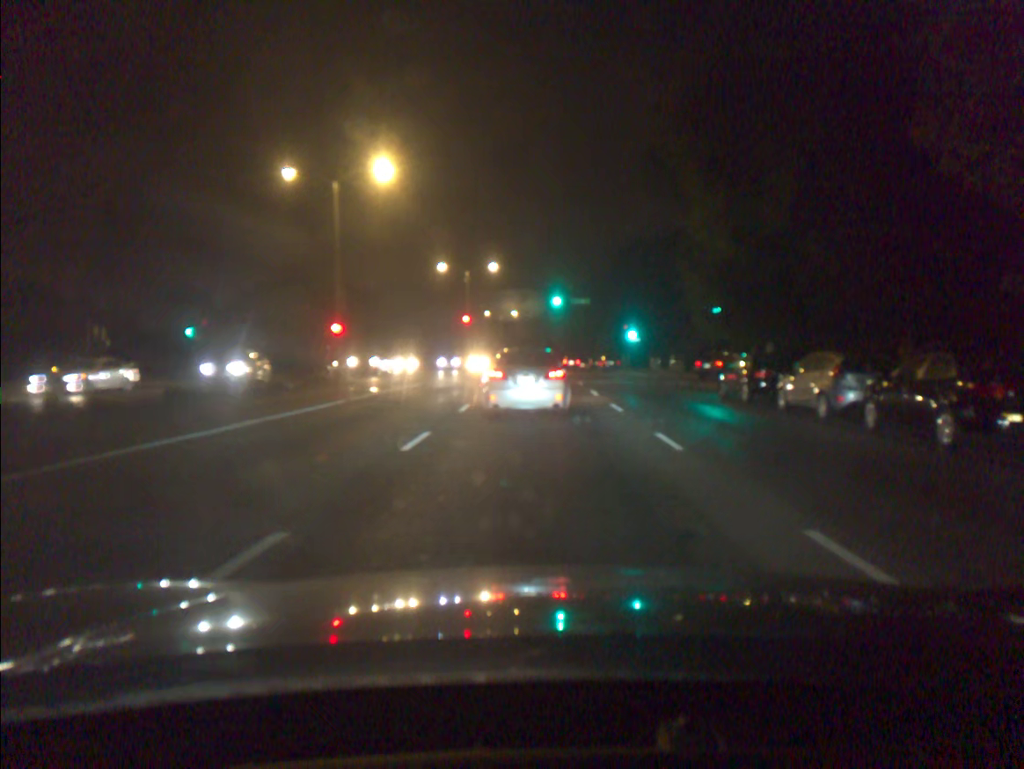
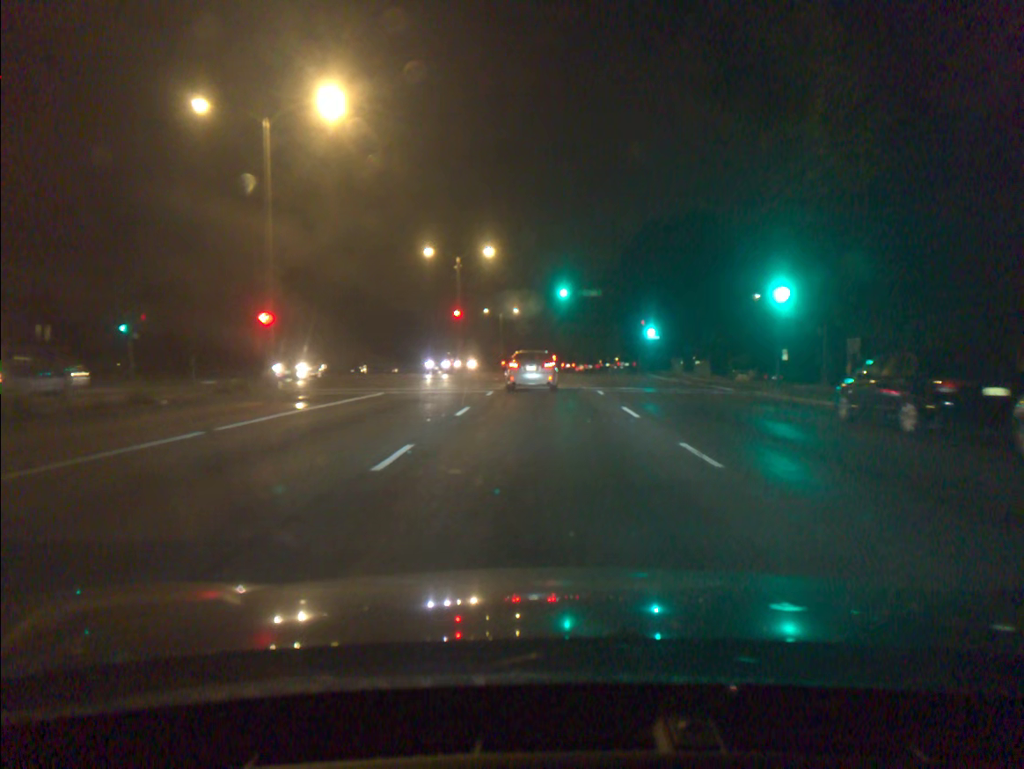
(-0.2, +9.2) m; -1°
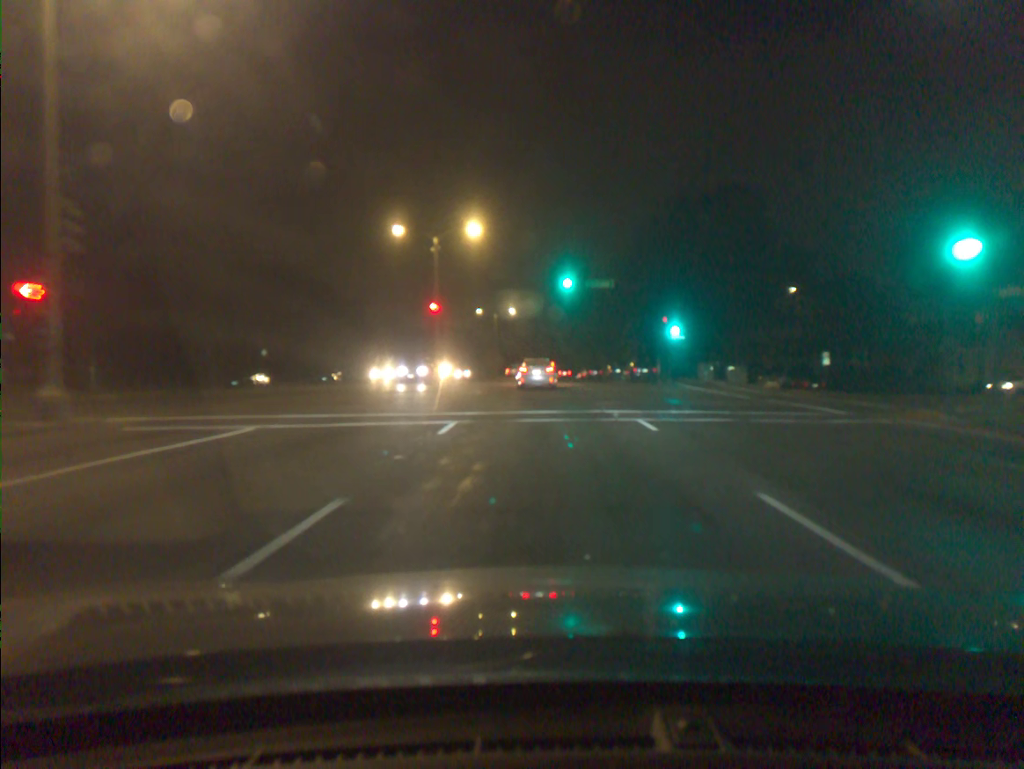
(0.0, +11.6) m; 0°
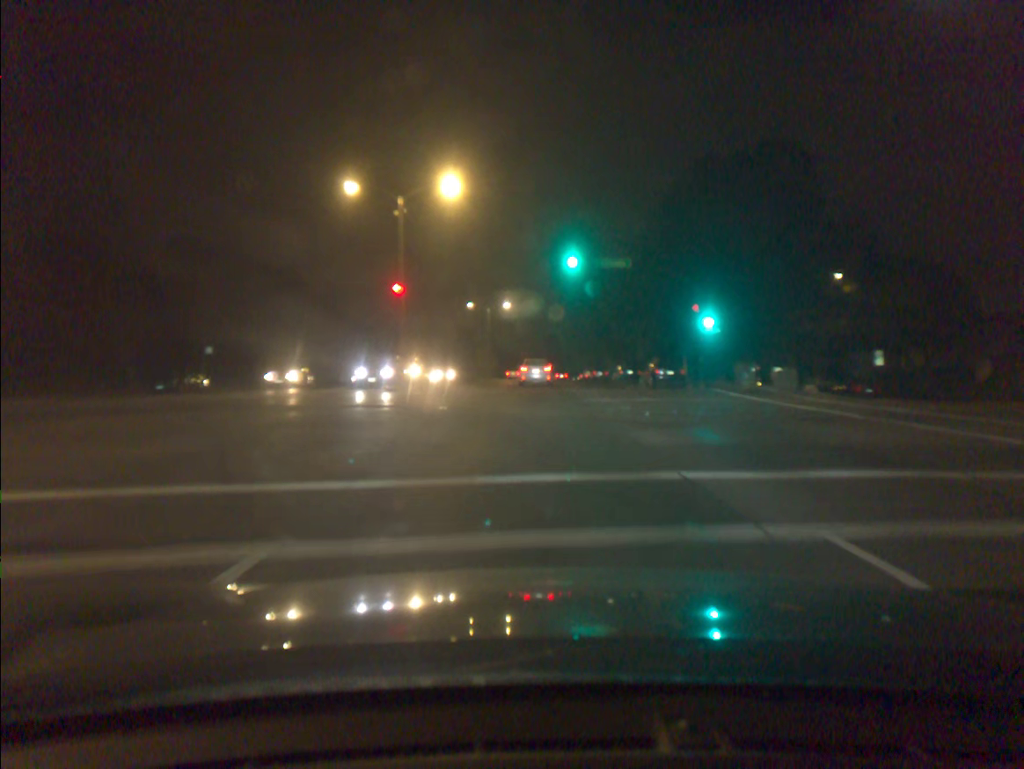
(0.0, +10.5) m; 0°
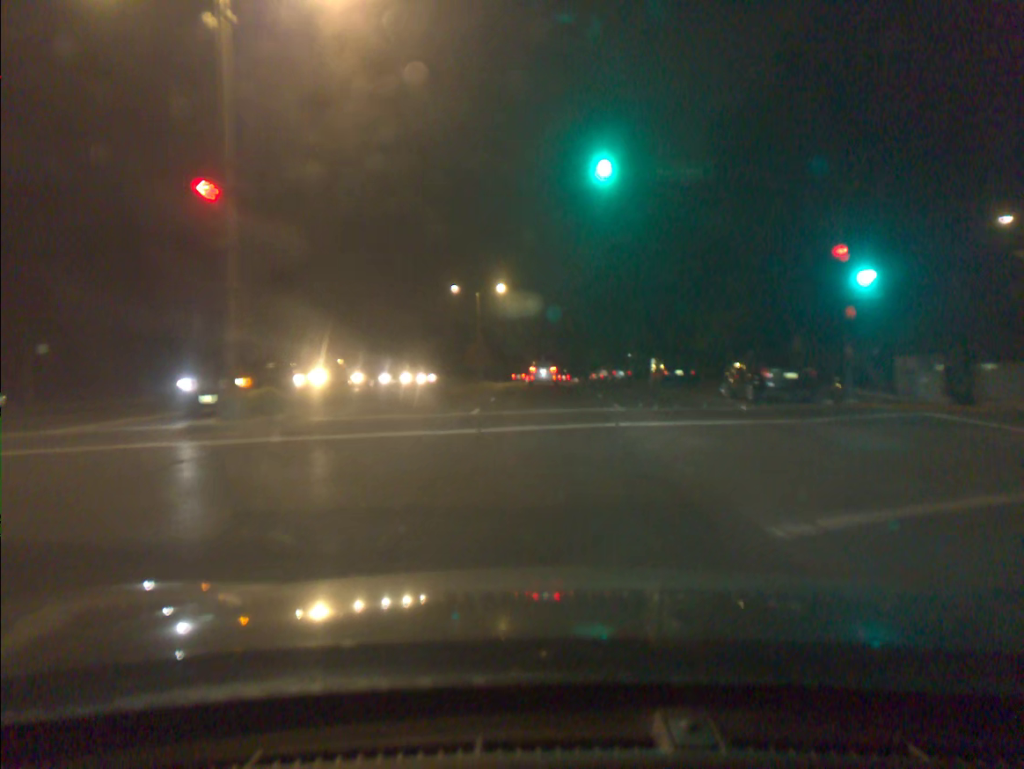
(0.0, +19.1) m; 0°
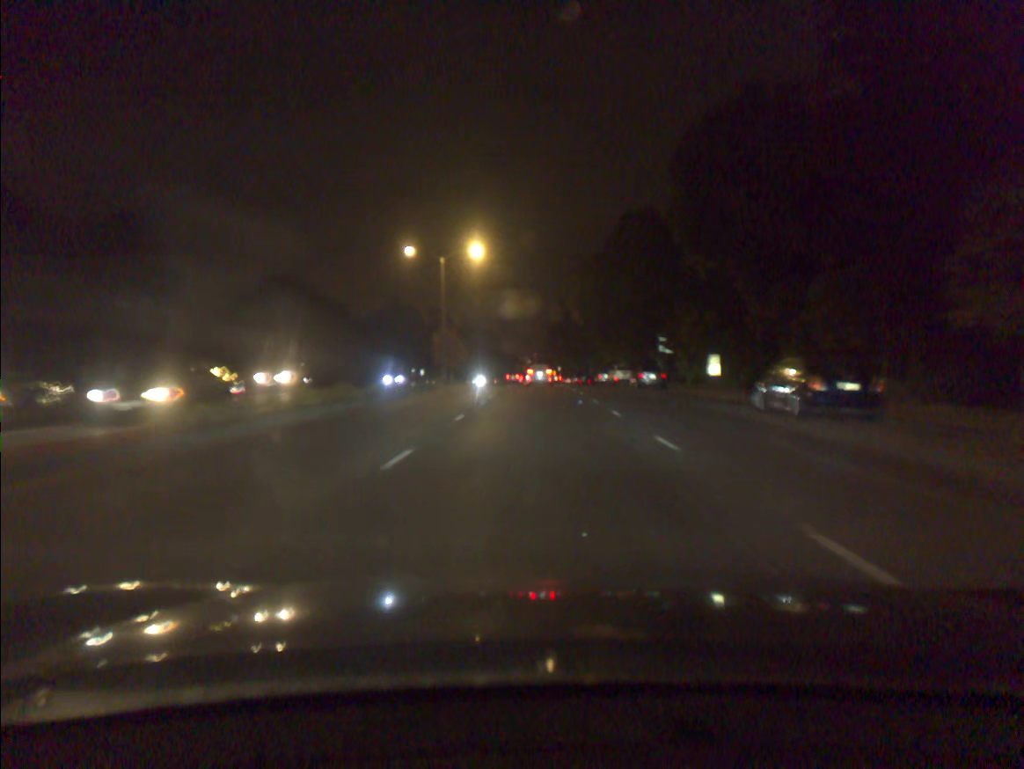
(+0.1, +22.5) m; 0°
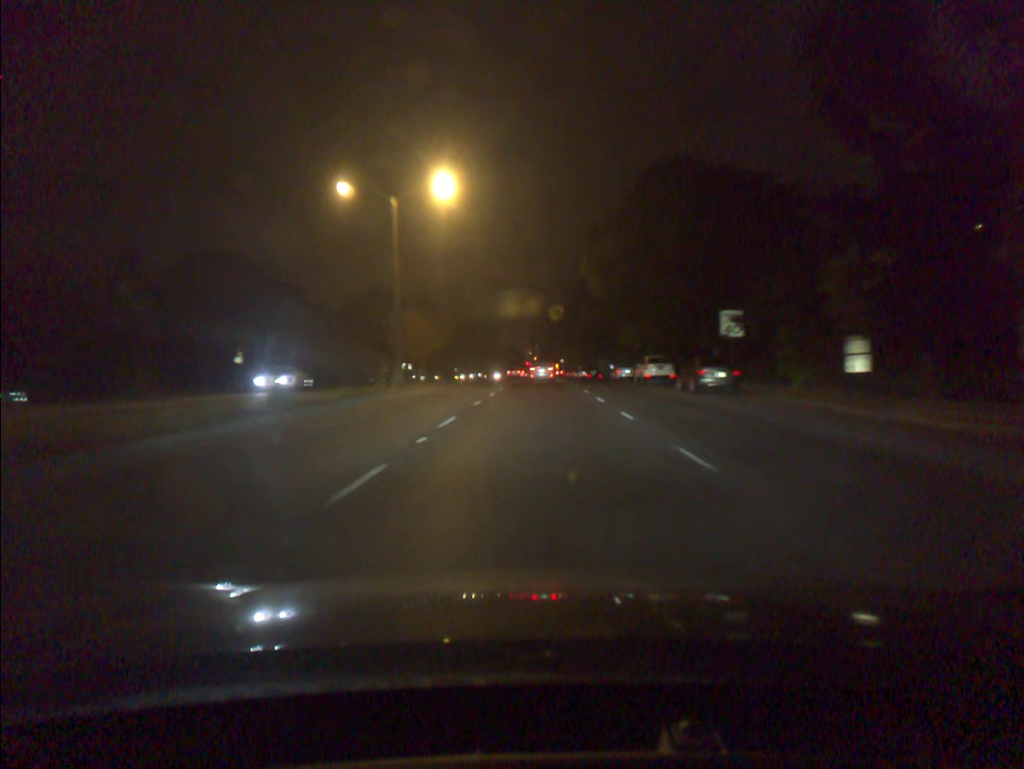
(0.0, +16.7) m; 0°
